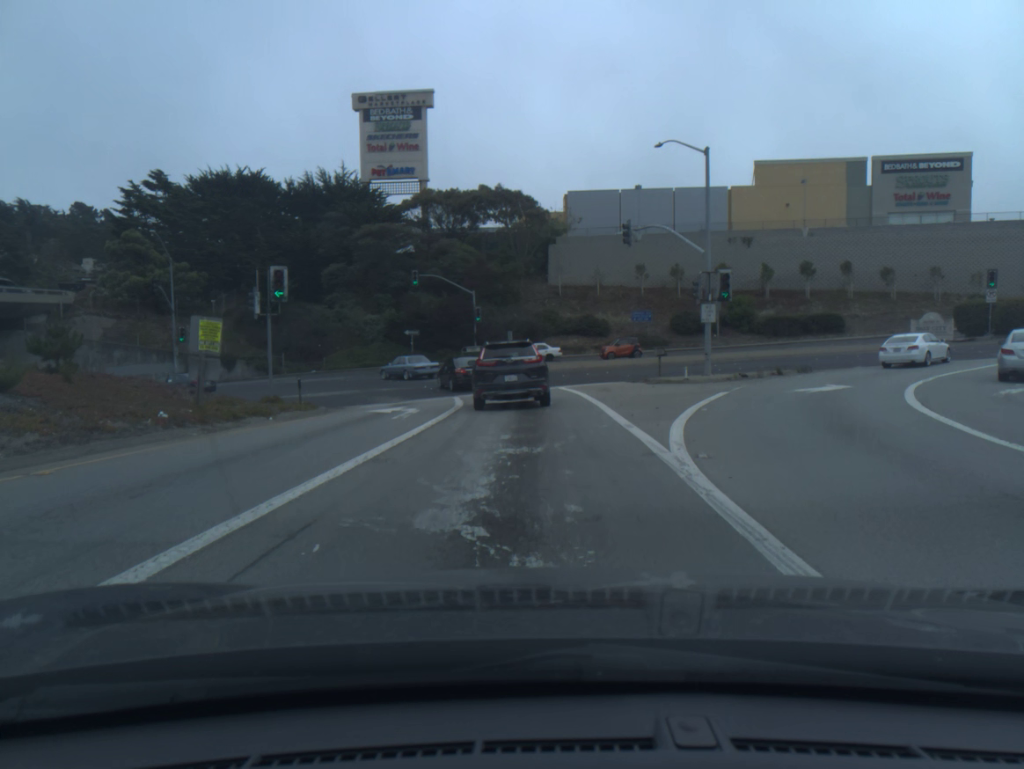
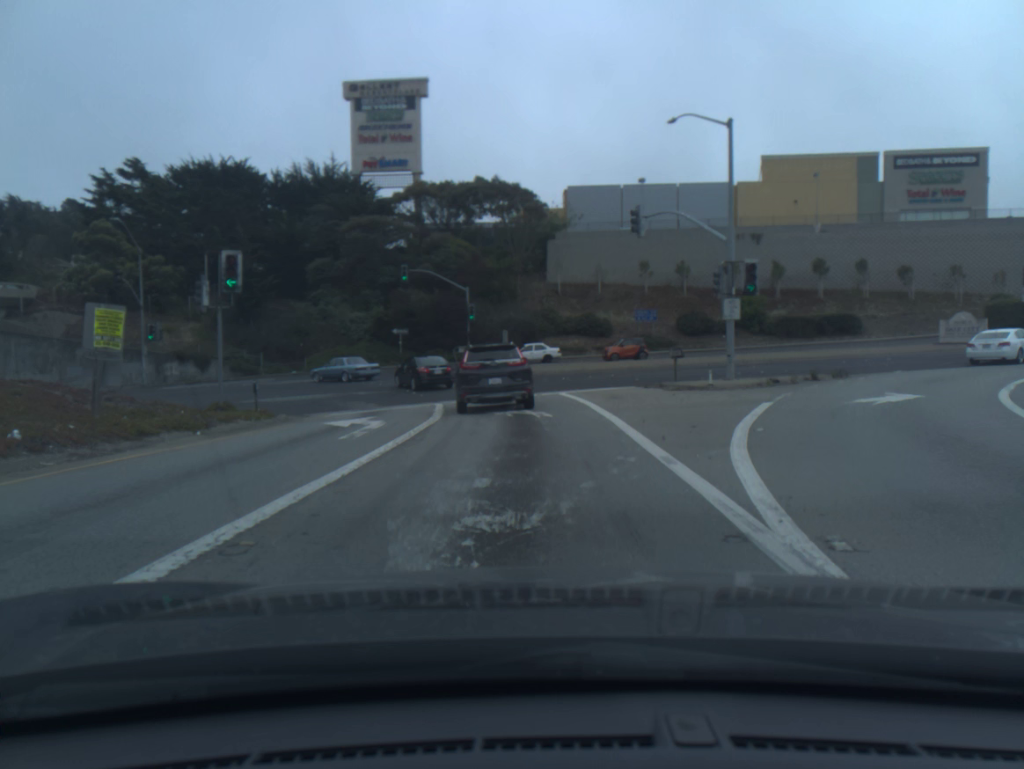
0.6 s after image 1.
(0.0, +4.3) m; 0°
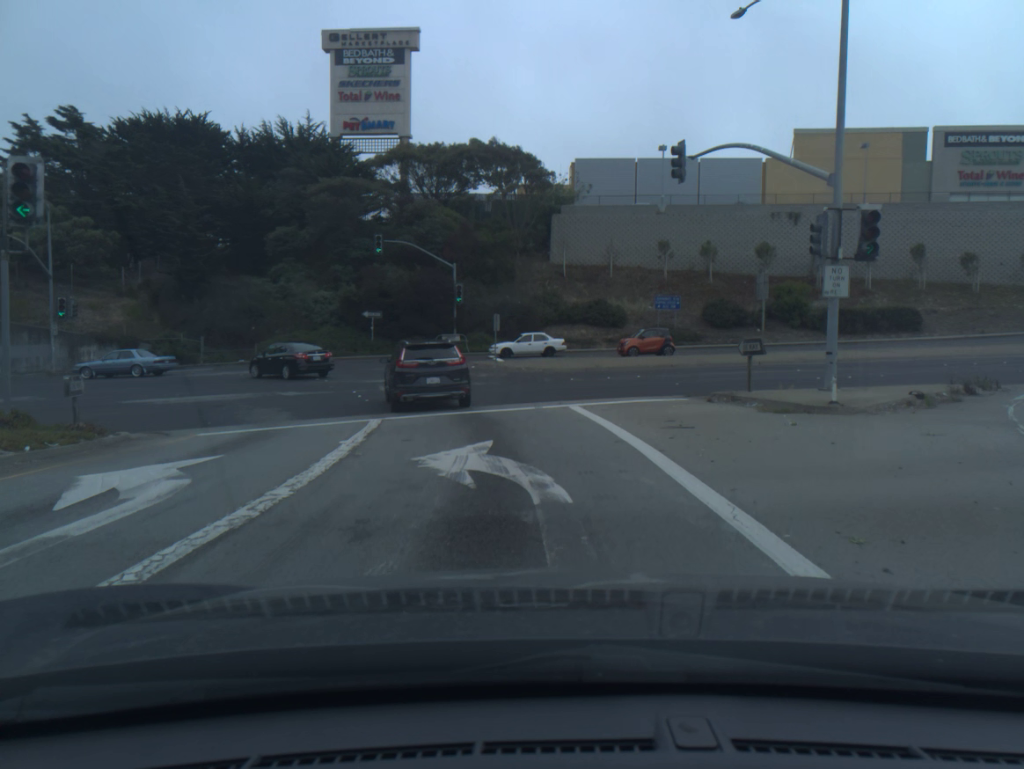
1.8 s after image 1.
(0.0, +9.7) m; -1°
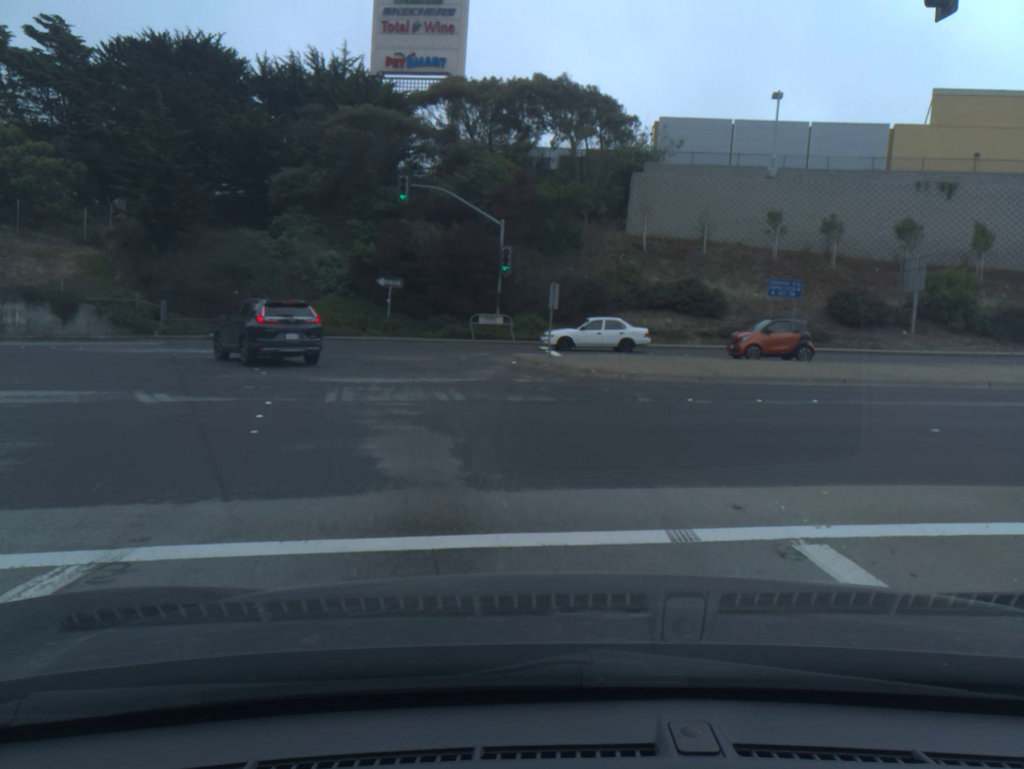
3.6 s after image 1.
(-0.5, +12.3) m; -4°
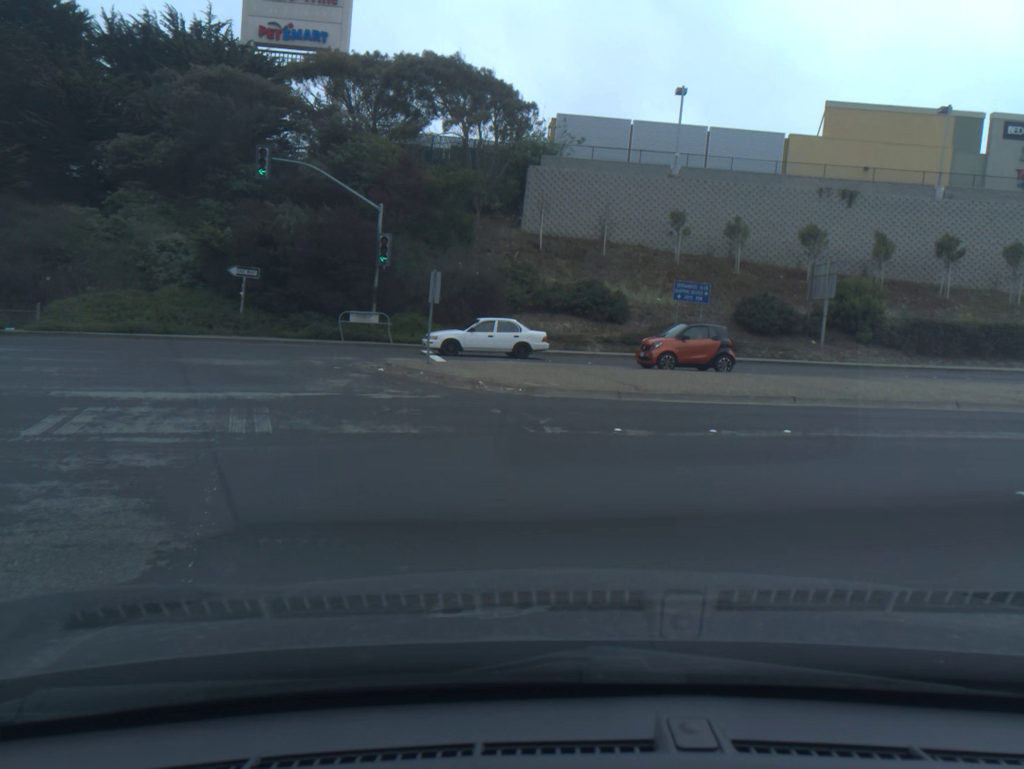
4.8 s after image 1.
(+0.4, +4.9) m; +14°
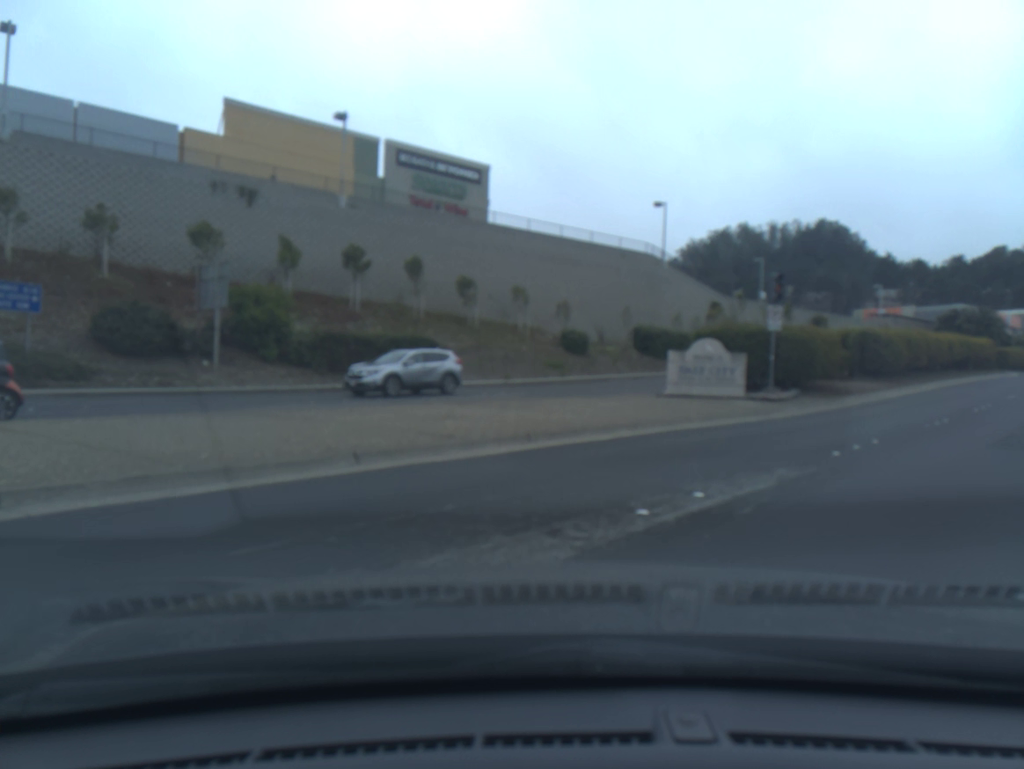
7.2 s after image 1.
(+3.2, +8.0) m; +36°
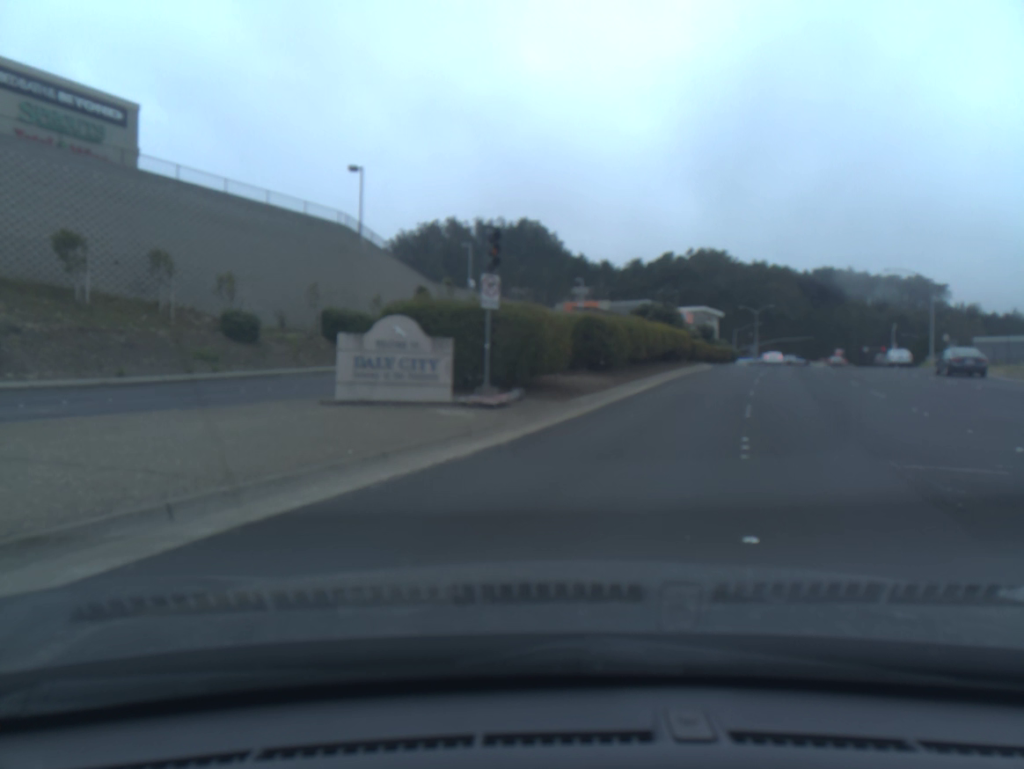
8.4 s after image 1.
(+1.7, +8.7) m; +20°
